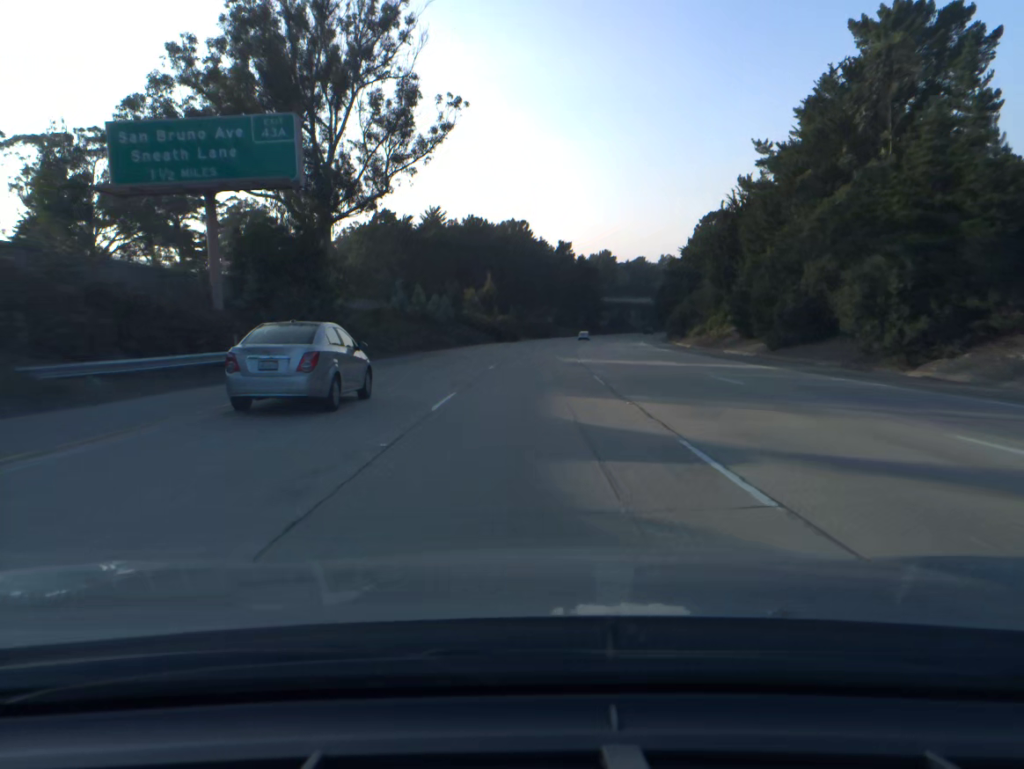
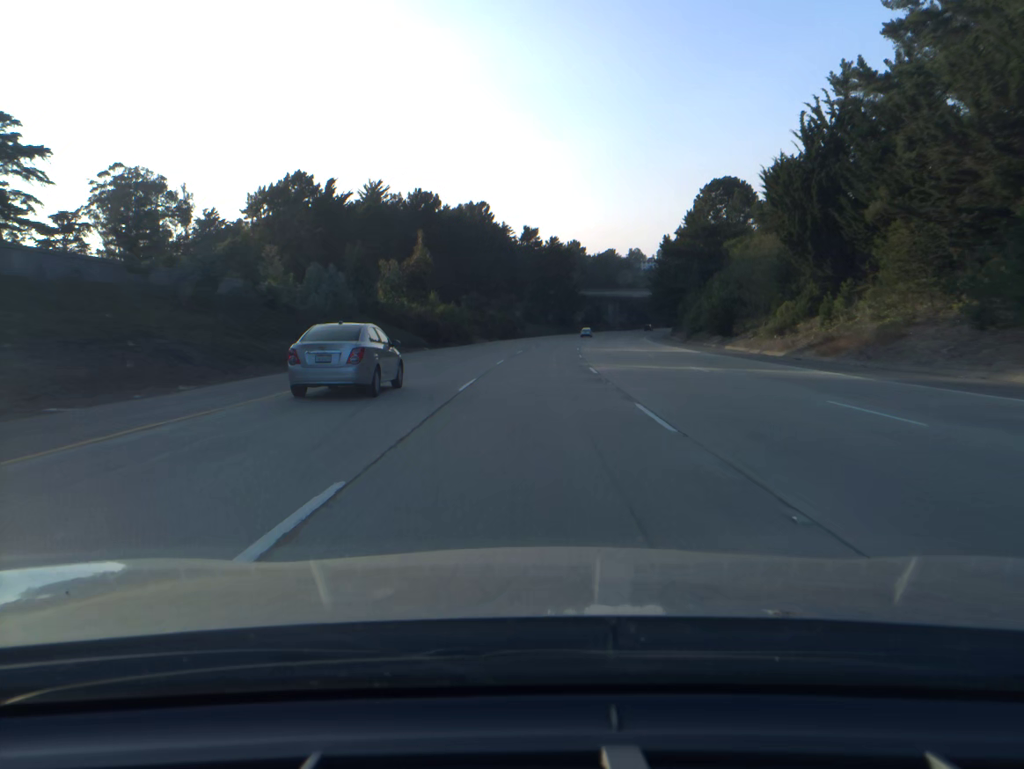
(+0.9, +39.6) m; +3°
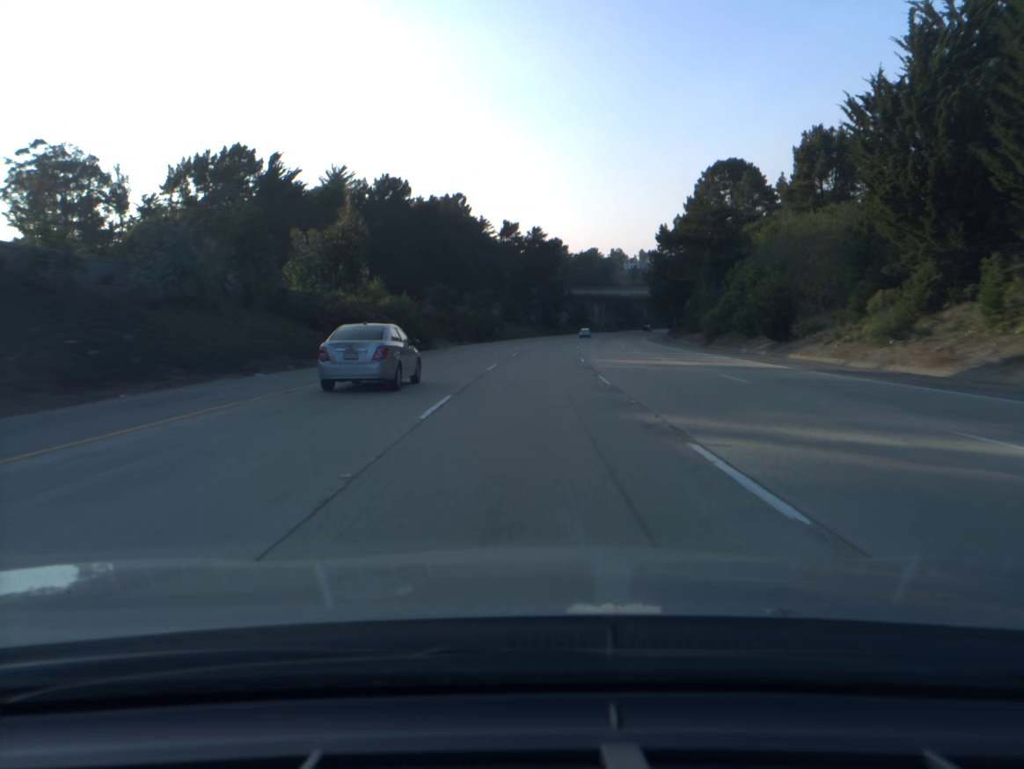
(+0.2, +19.8) m; +1°
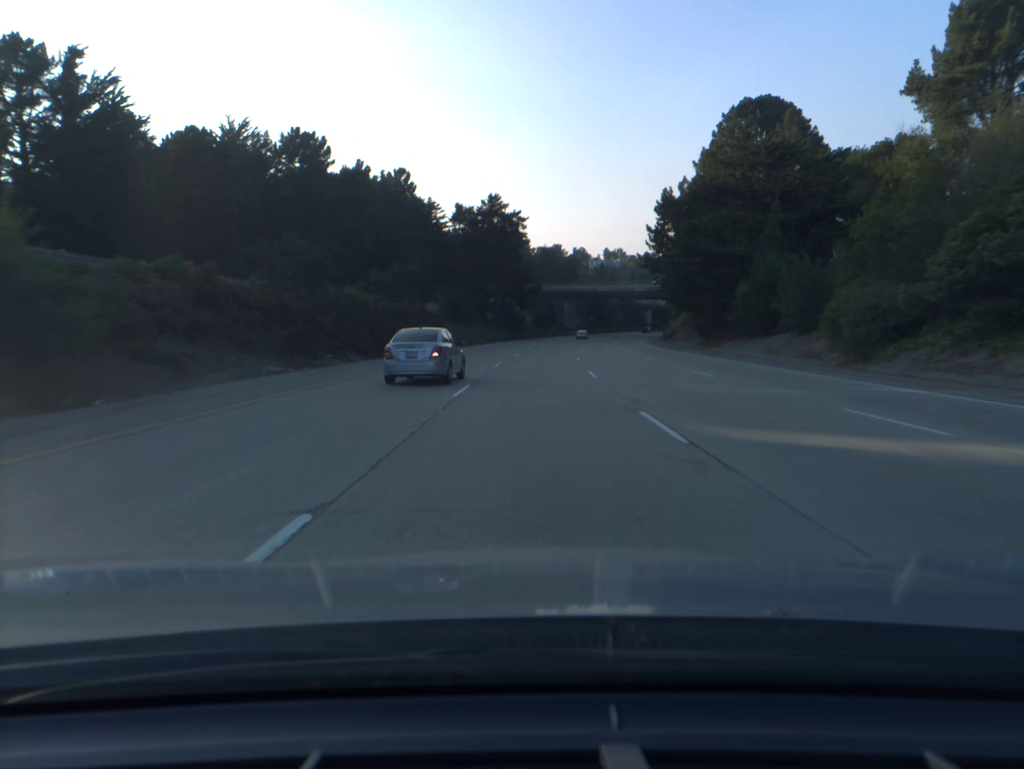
(+1.0, +39.5) m; +3°
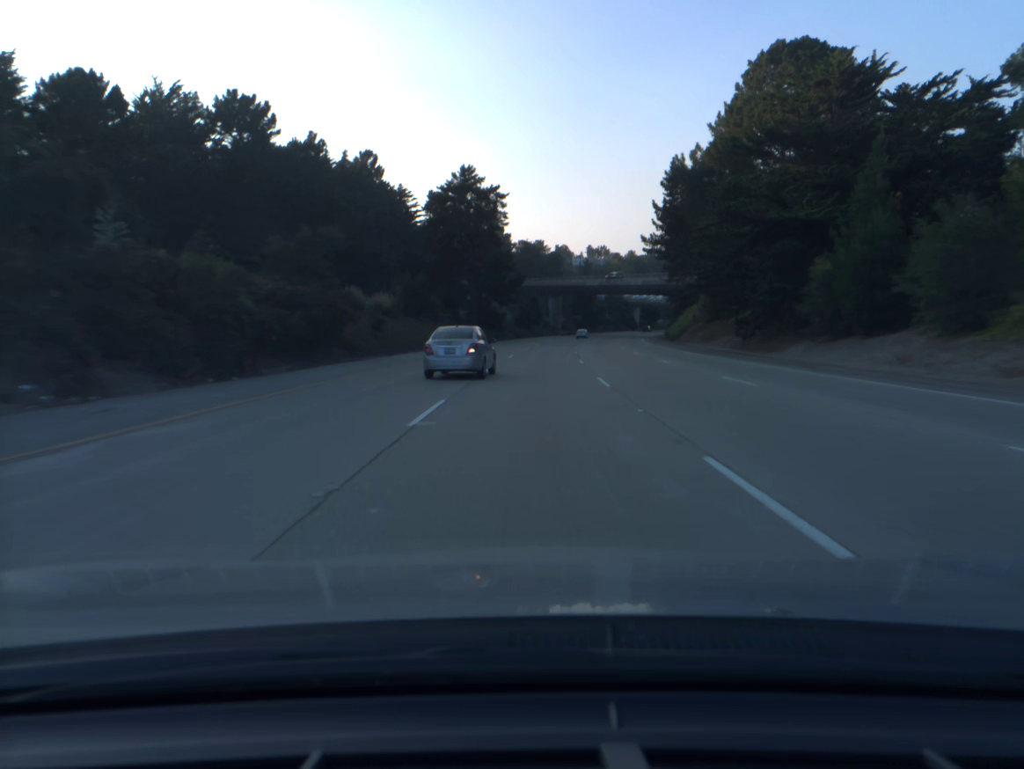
(+0.2, +19.8) m; +1°
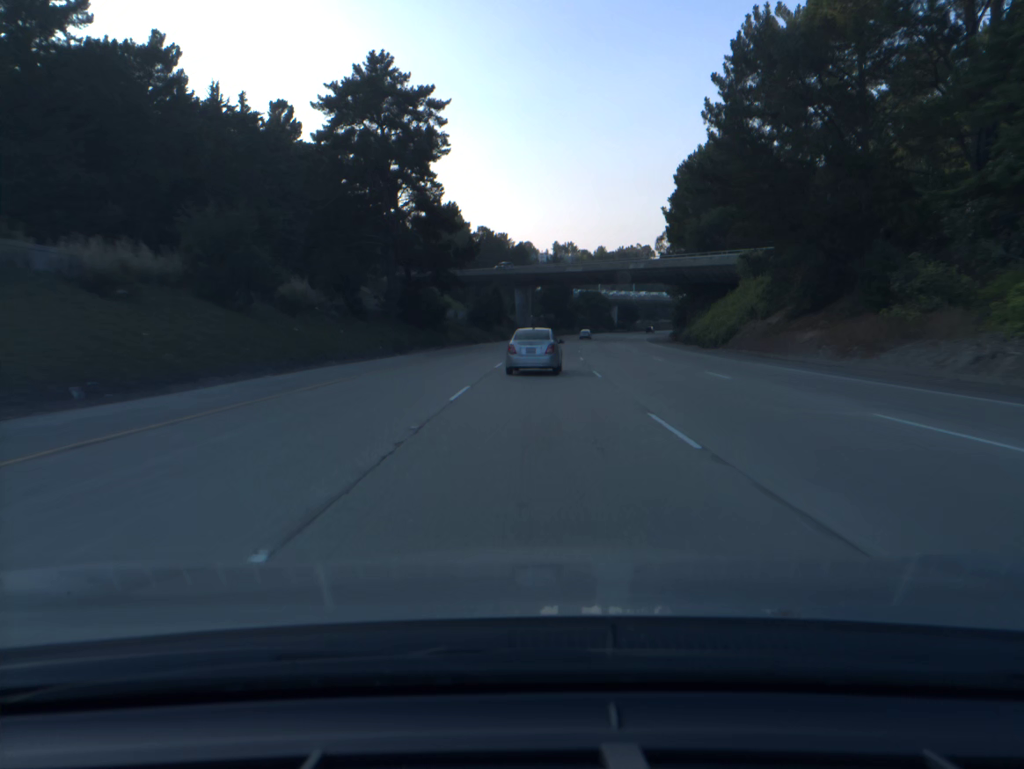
(+0.9, +39.6) m; +3°
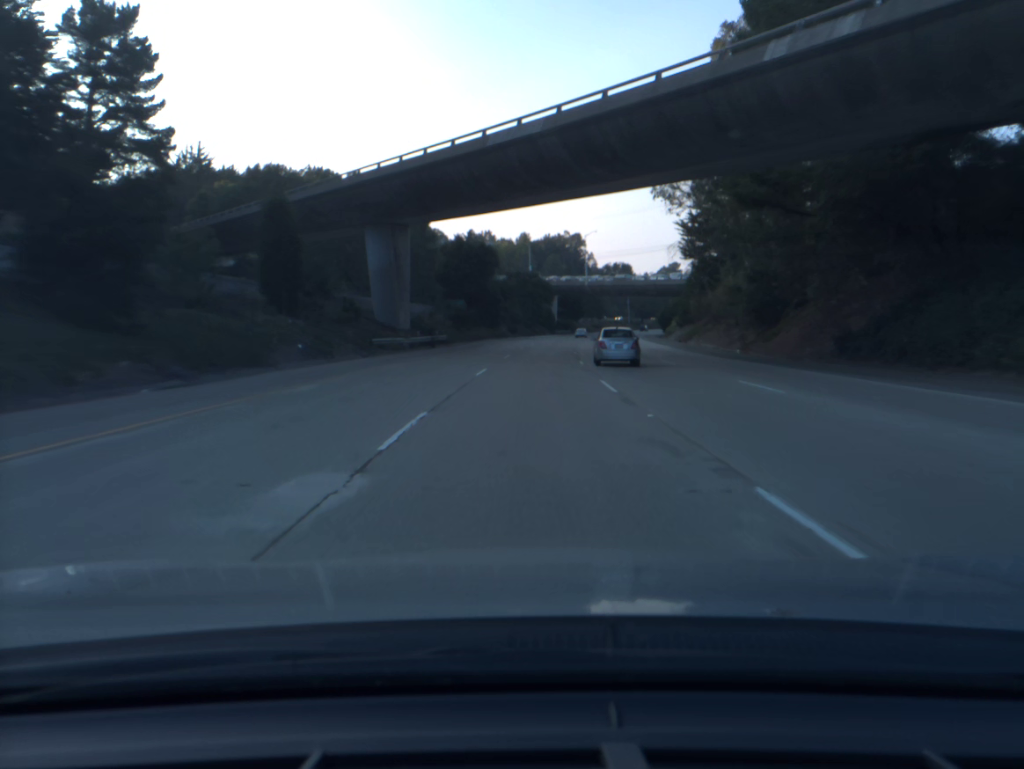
(+4.2, +79.4) m; +6°
